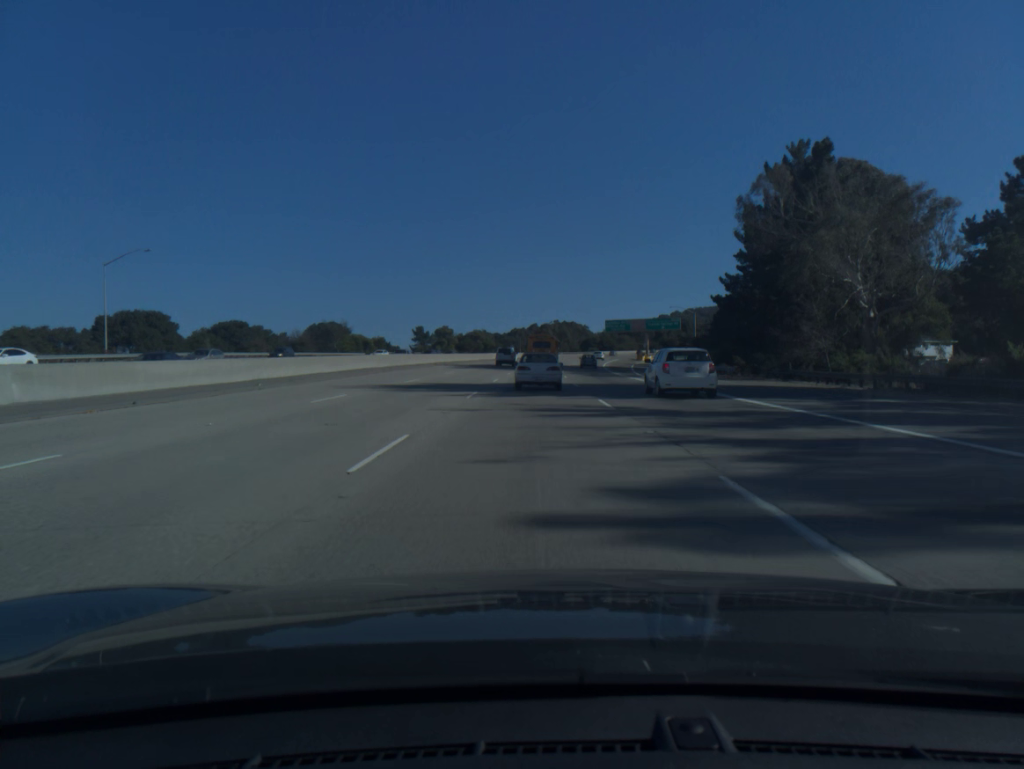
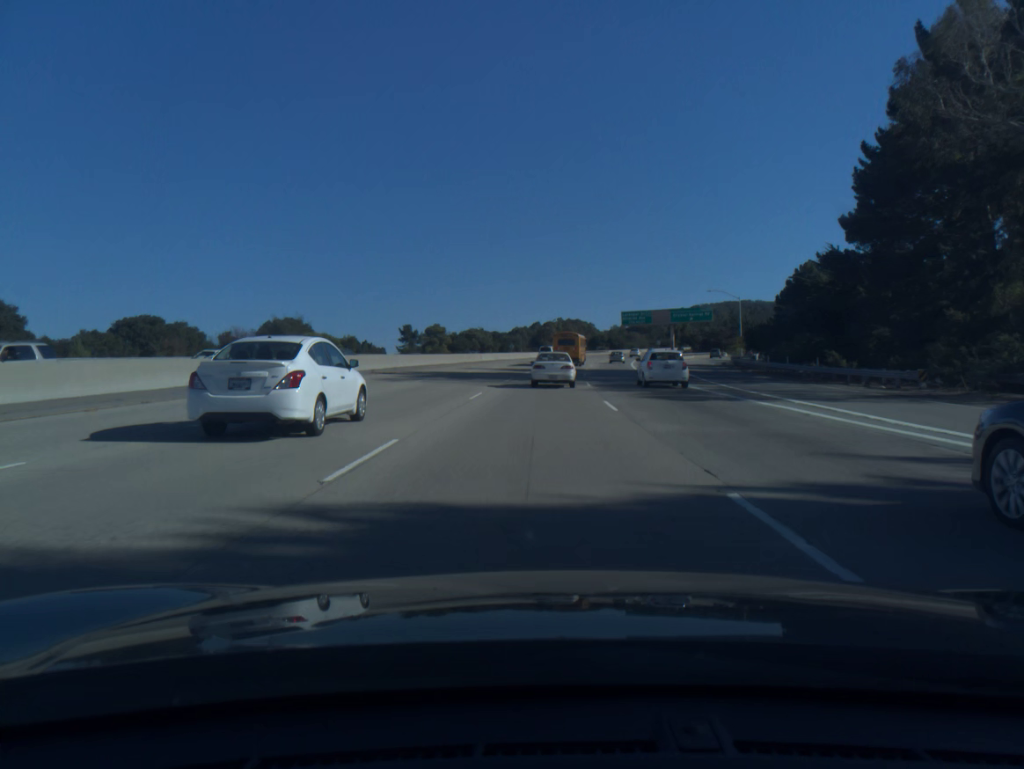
(0.0, +29.0) m; 0°
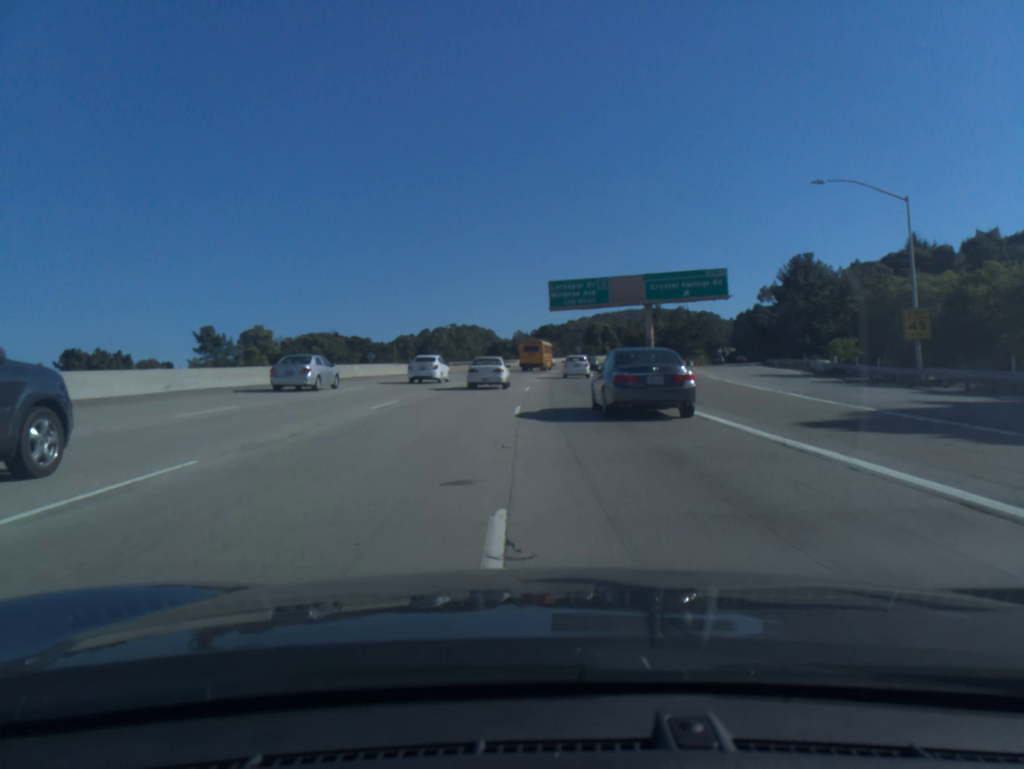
(+4.5, +72.3) m; +7°
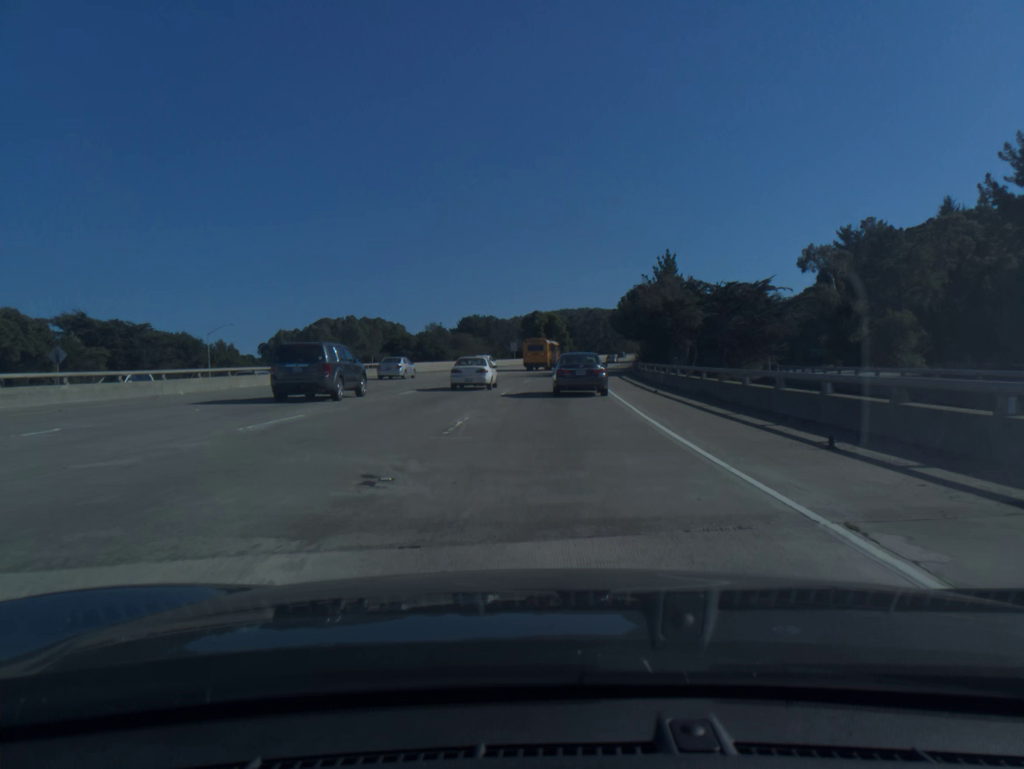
(+2.9, +76.1) m; +5°
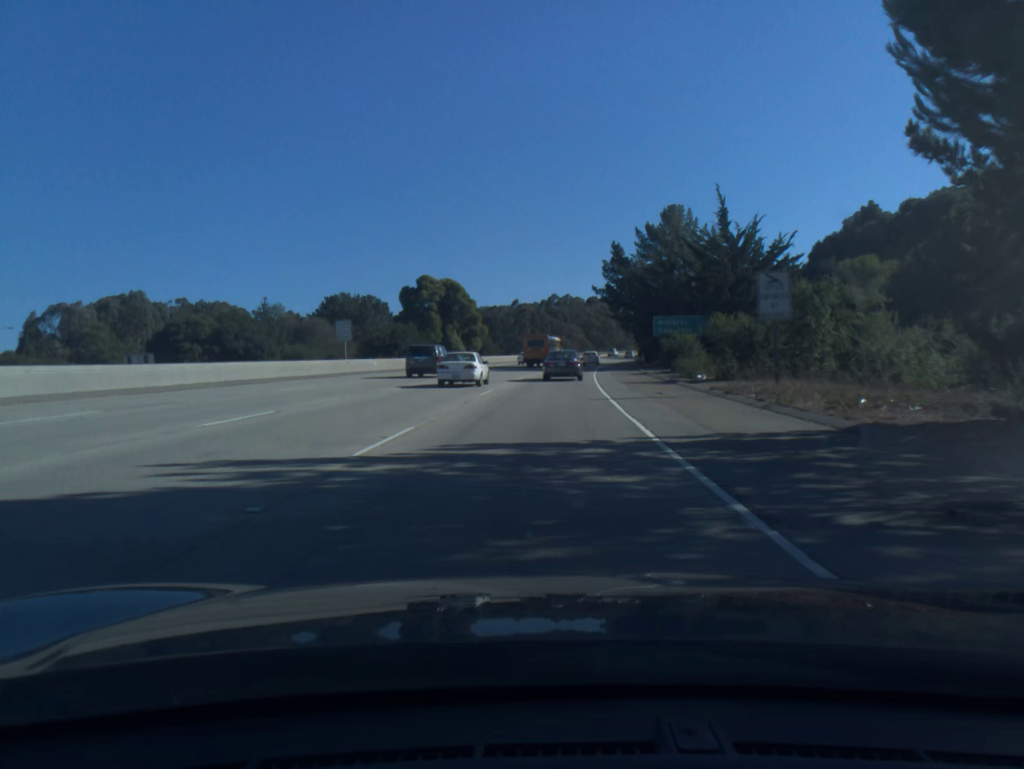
(+3.9, +77.0) m; +6°
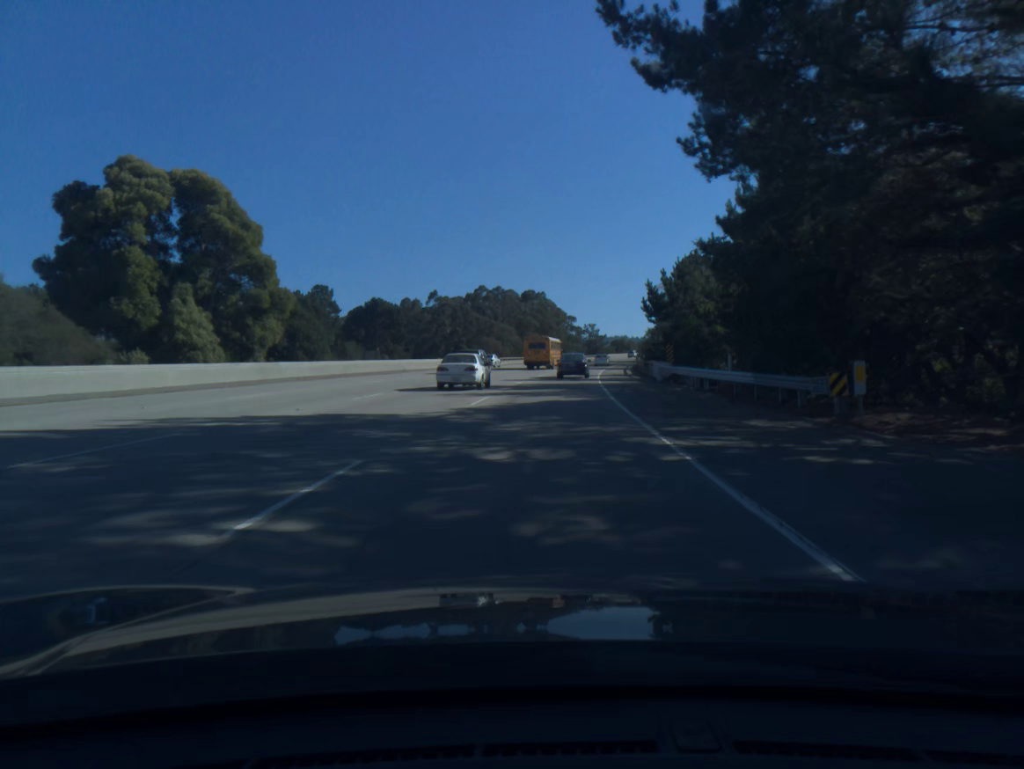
(+2.7, +61.4) m; +5°
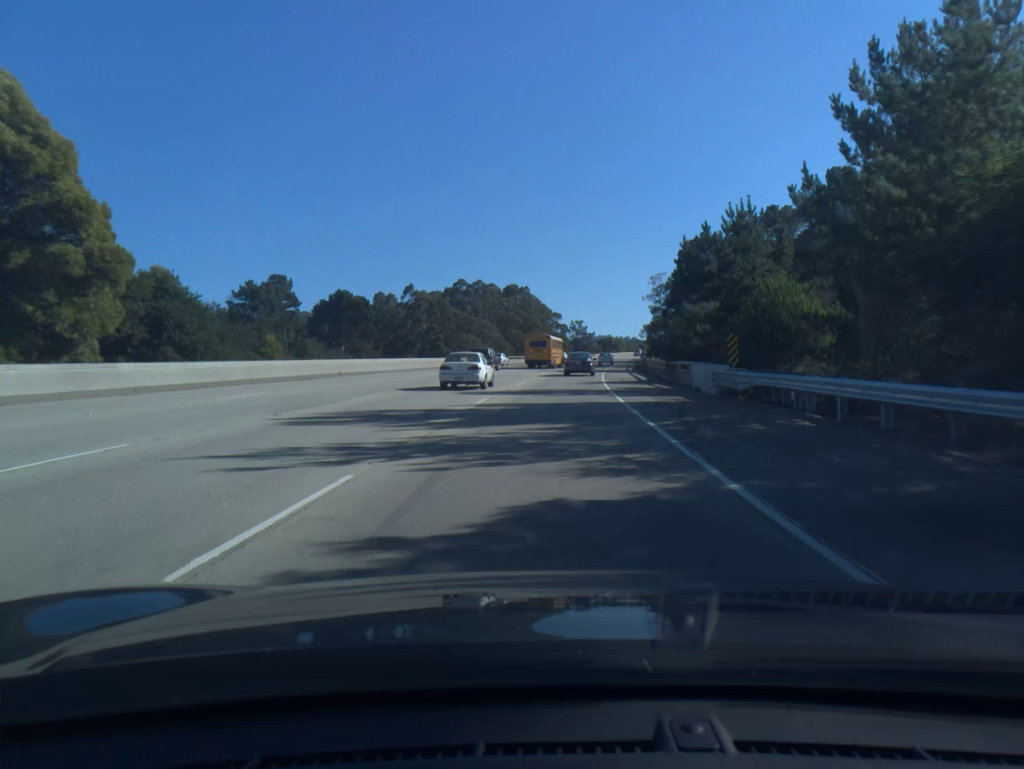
(+0.1, +15.4) m; +1°
